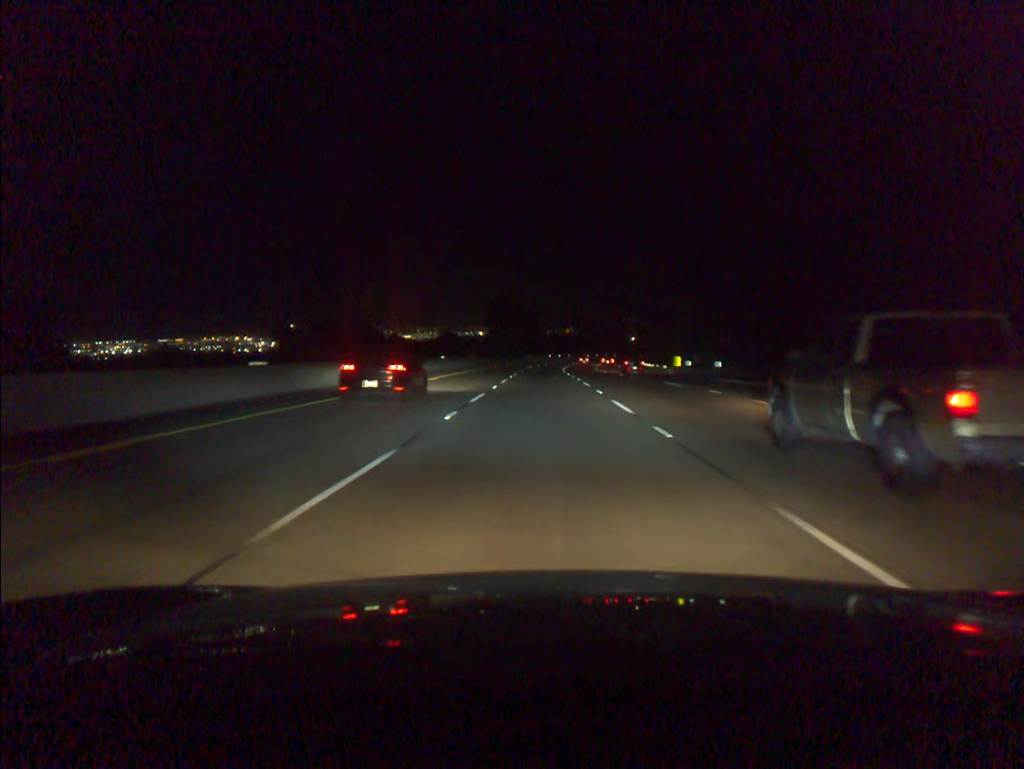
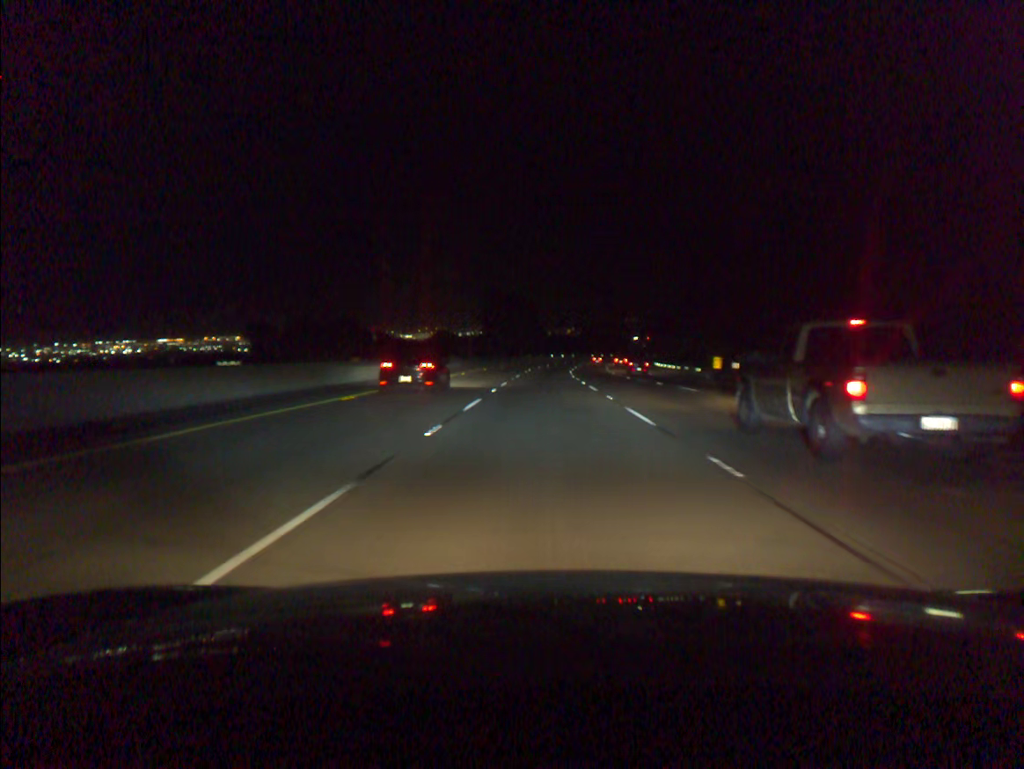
(0.0, +17.2) m; 0°
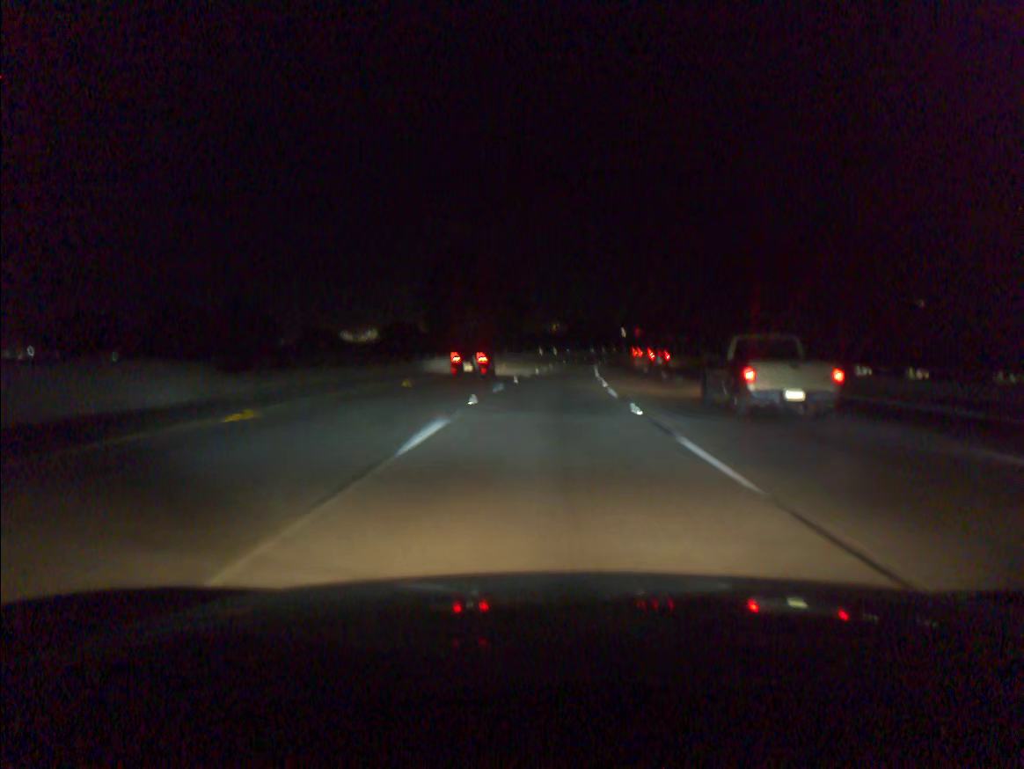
(+0.3, +51.5) m; +1°
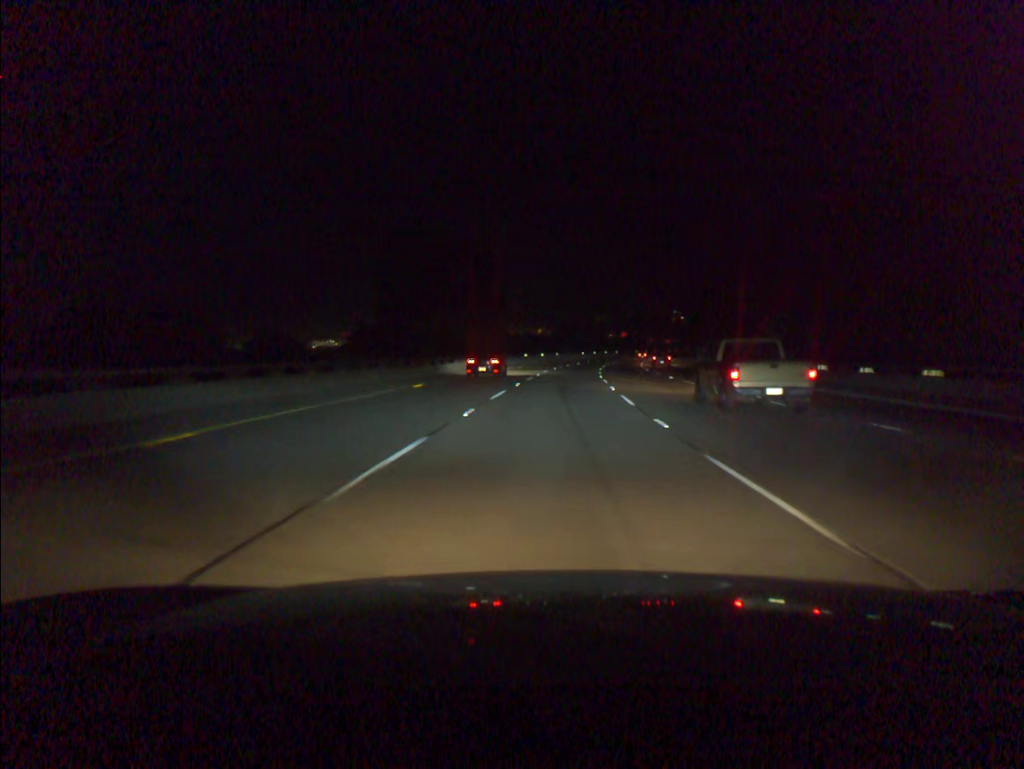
(+0.1, +17.2) m; +1°
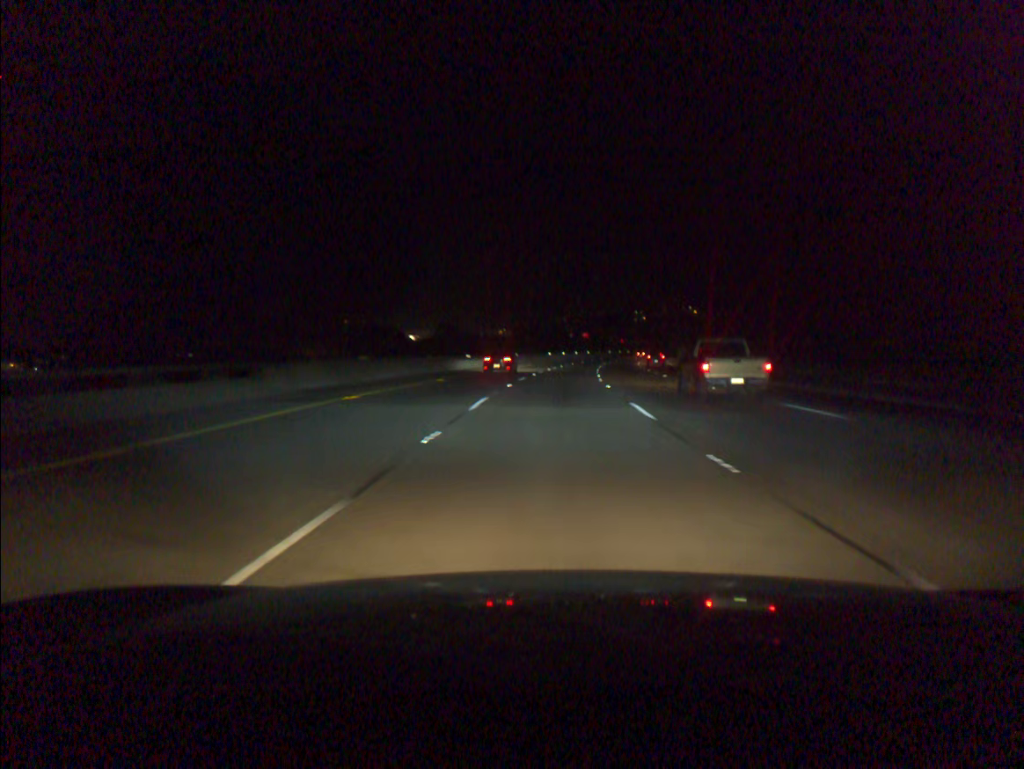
(+0.8, +34.3) m; +3°
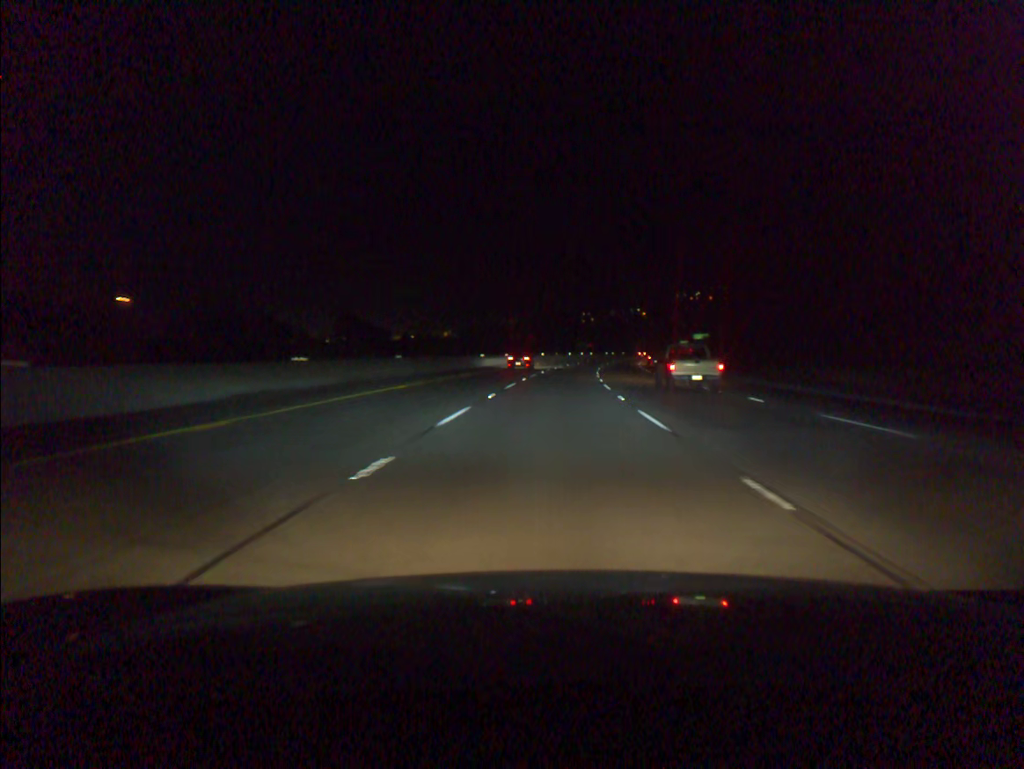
(+1.8, +51.4) m; +4°
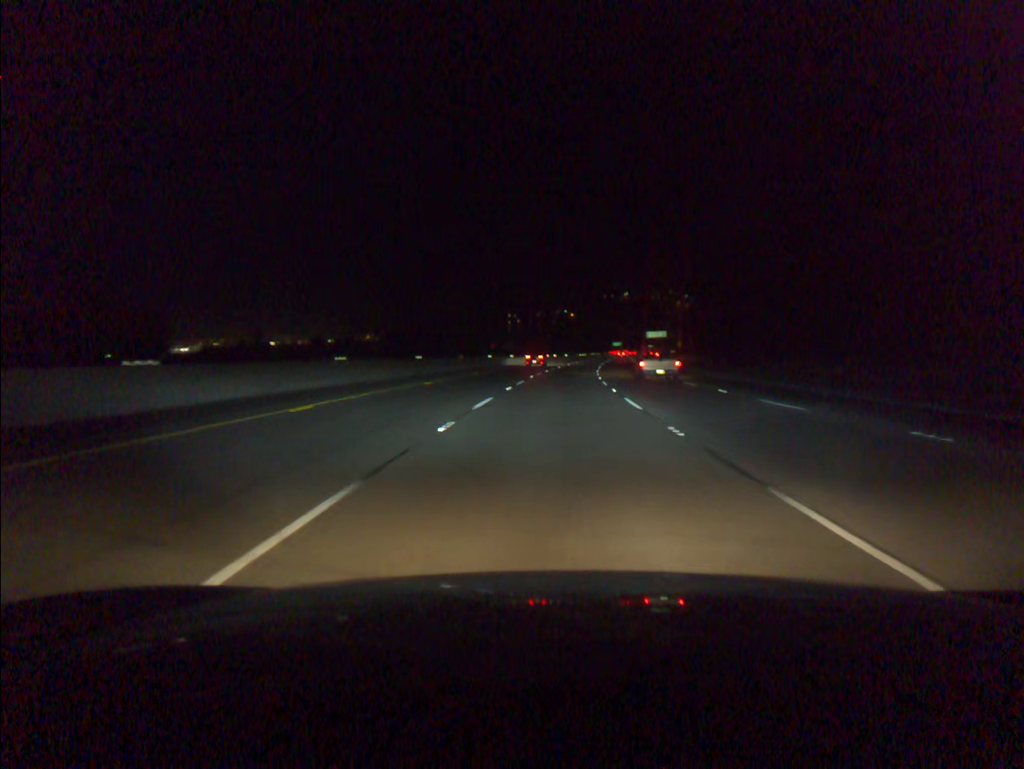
(+3.2, +68.6) m; +5°
